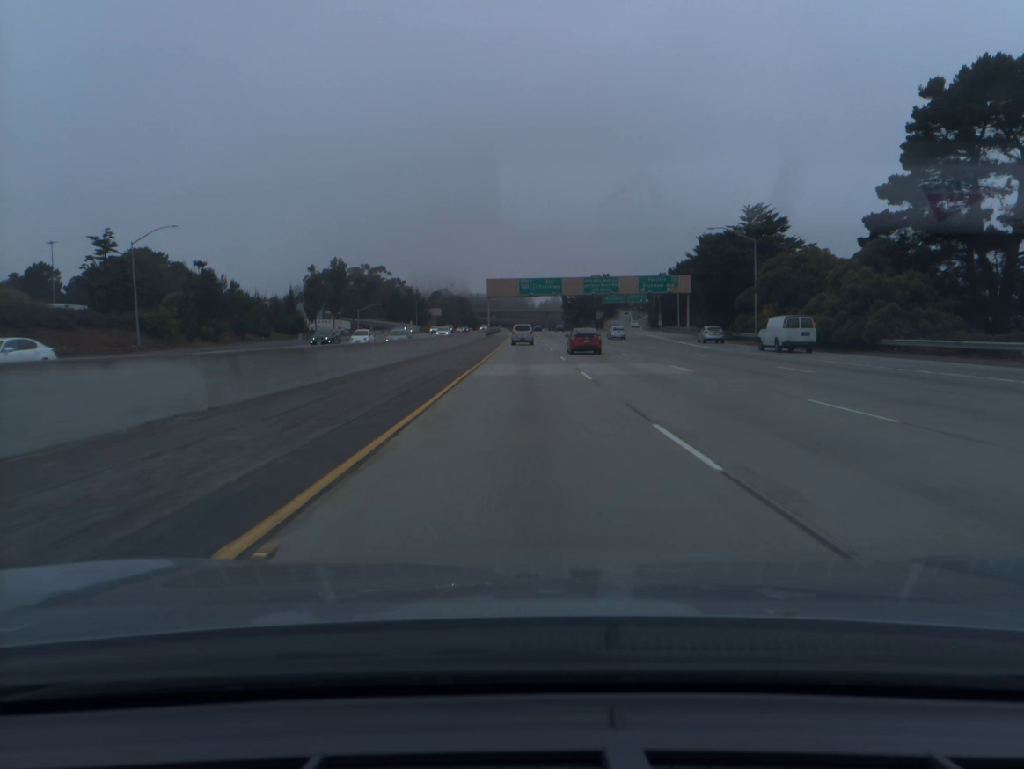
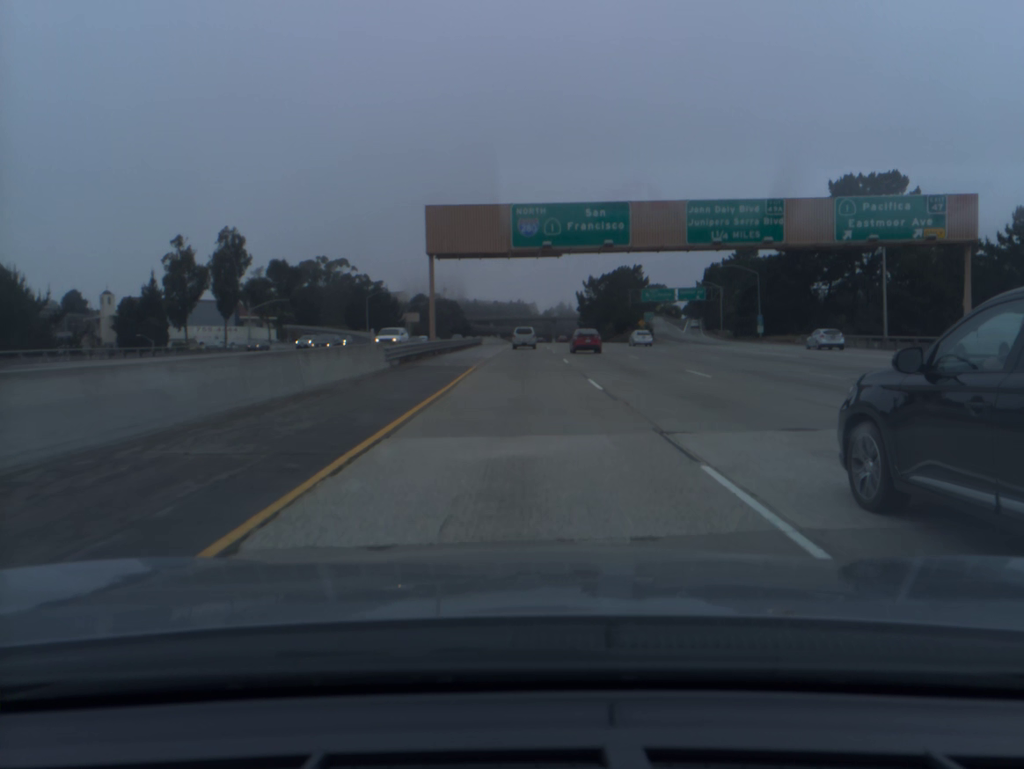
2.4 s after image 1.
(-0.1, +76.2) m; 0°
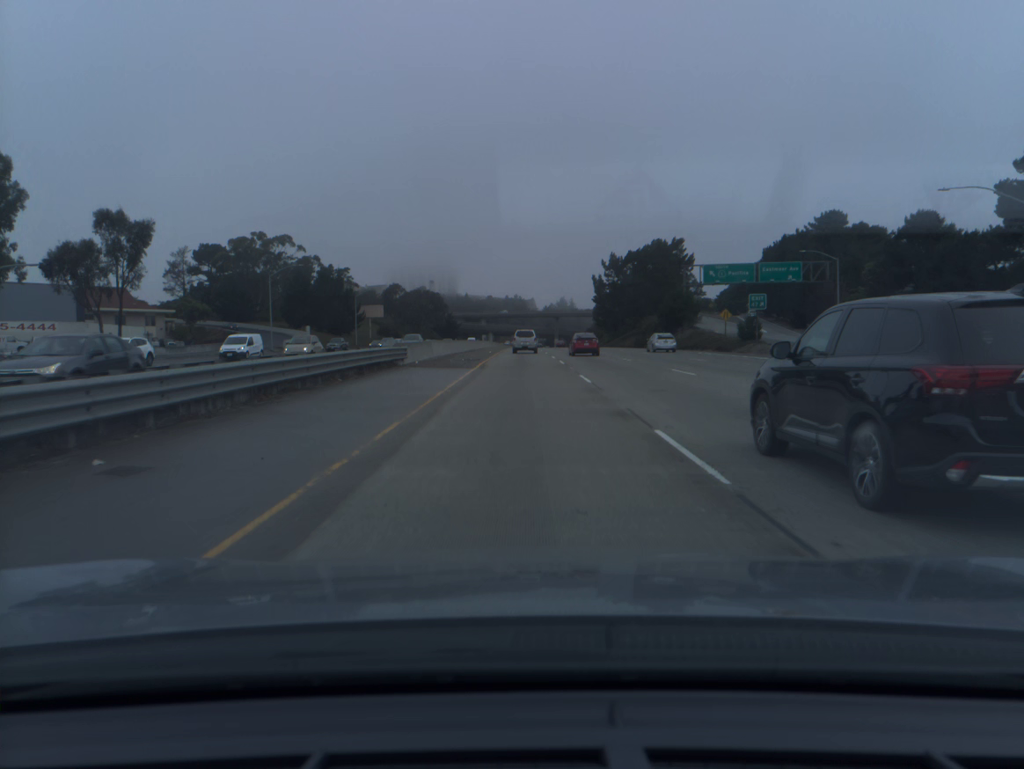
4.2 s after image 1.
(0.0, +56.2) m; 0°
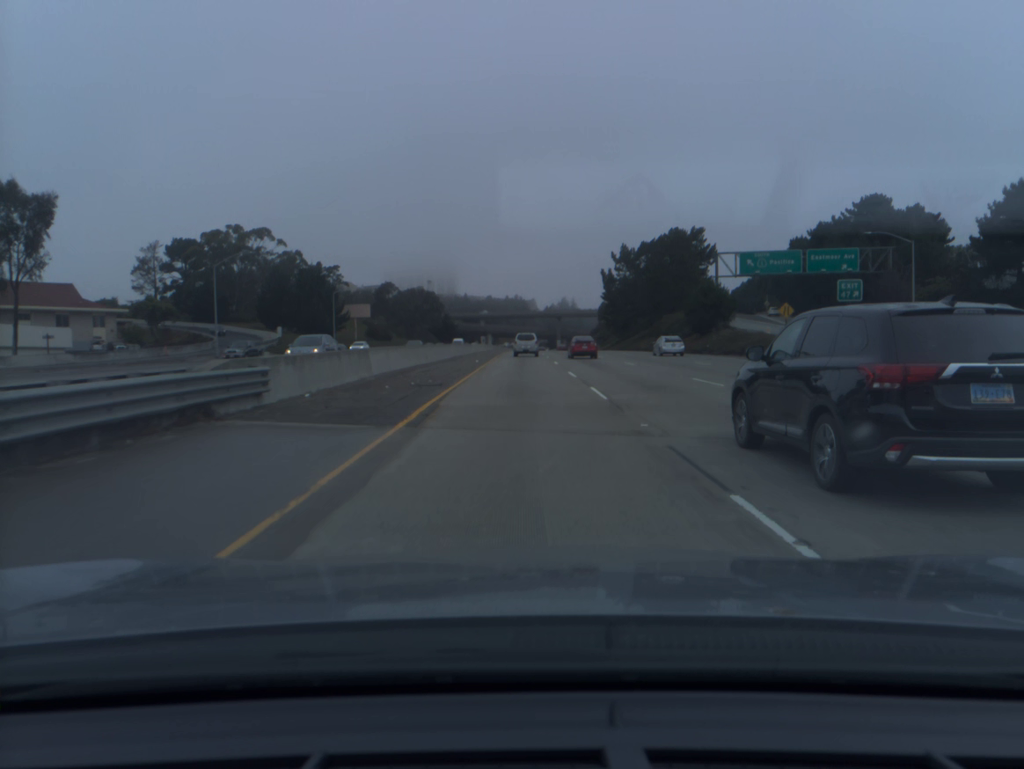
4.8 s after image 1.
(0.0, +18.5) m; 0°
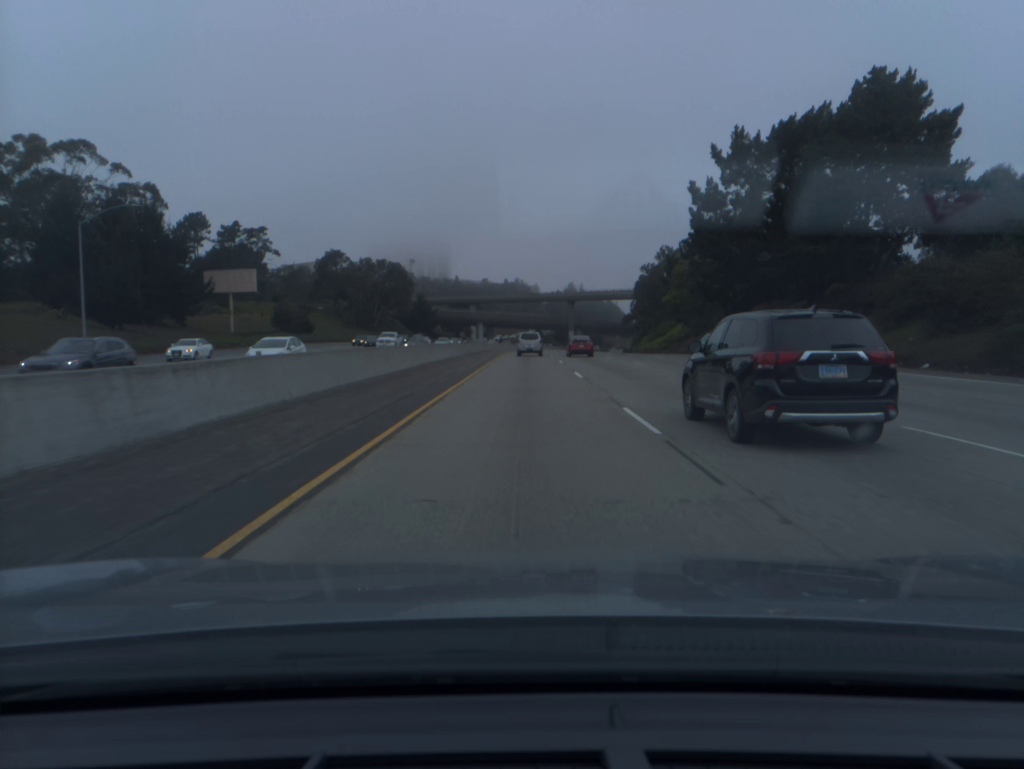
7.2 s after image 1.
(-0.2, +73.7) m; 0°
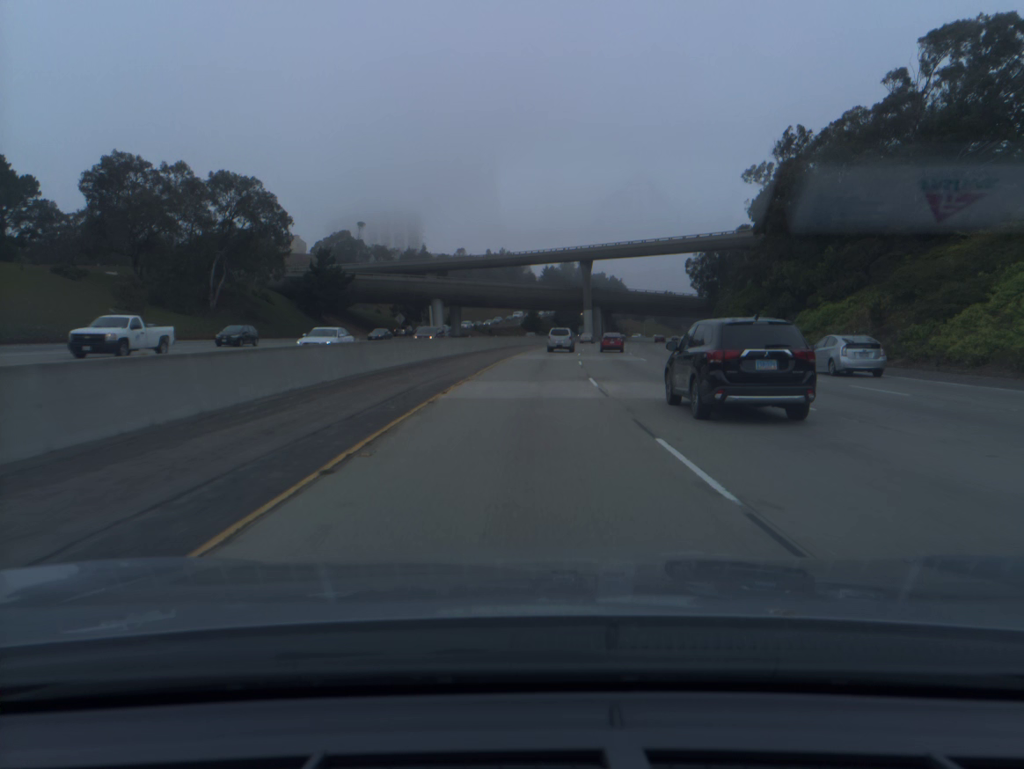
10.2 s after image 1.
(+0.2, +91.8) m; +1°
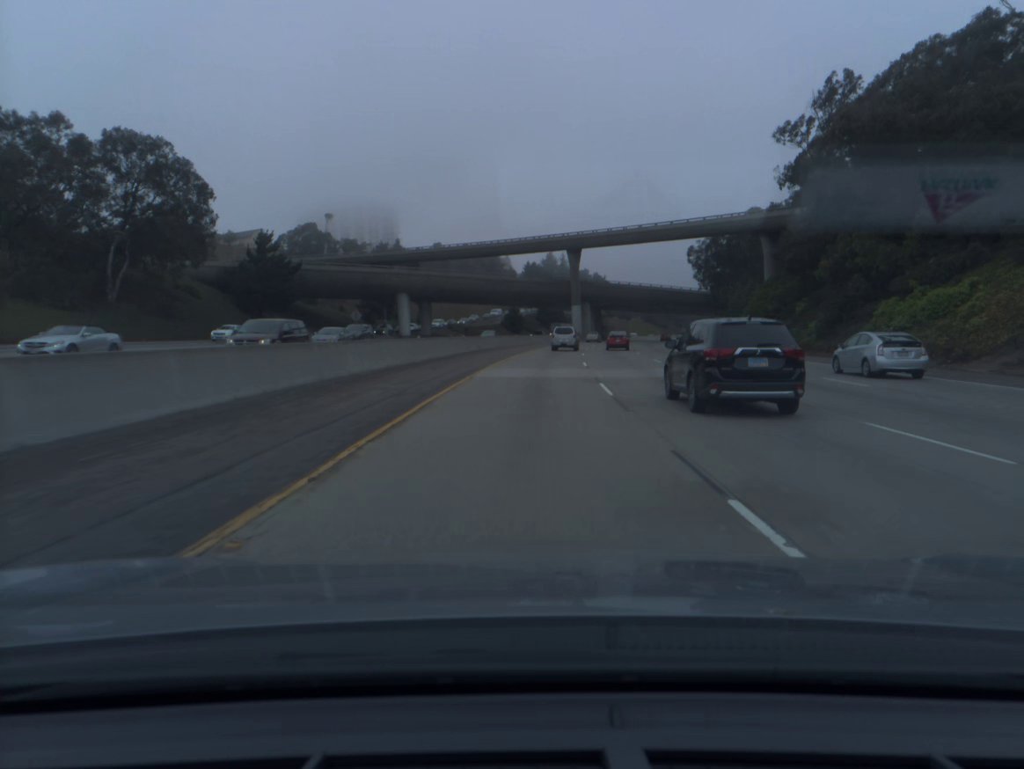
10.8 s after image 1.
(+0.2, +18.4) m; +1°
